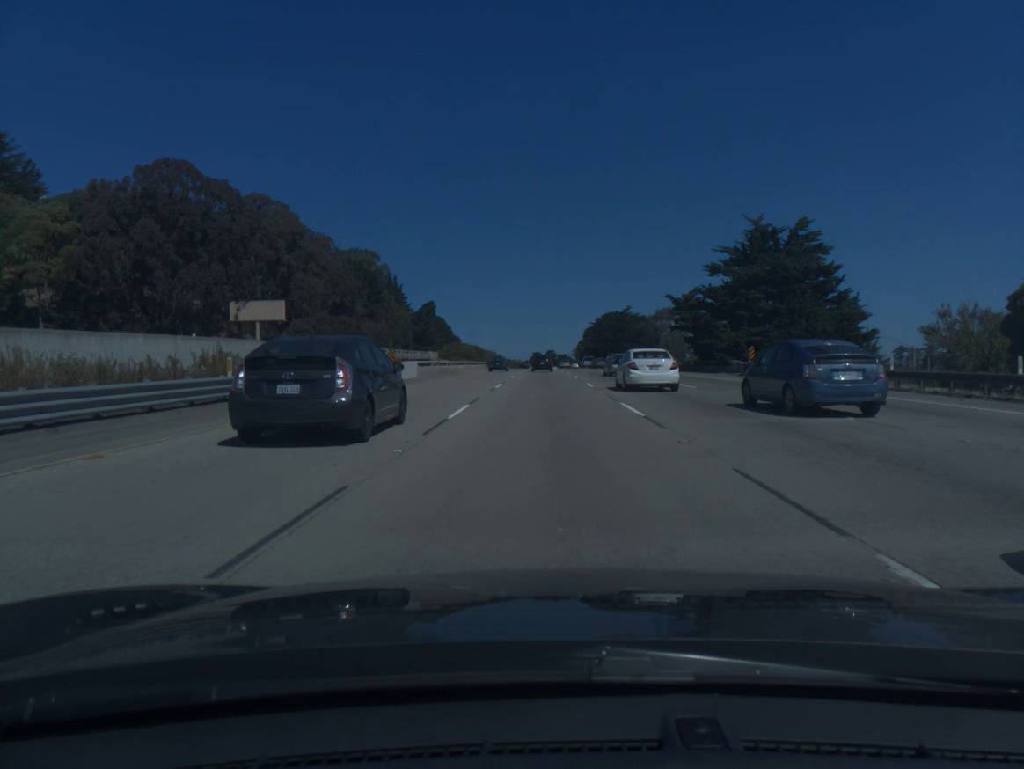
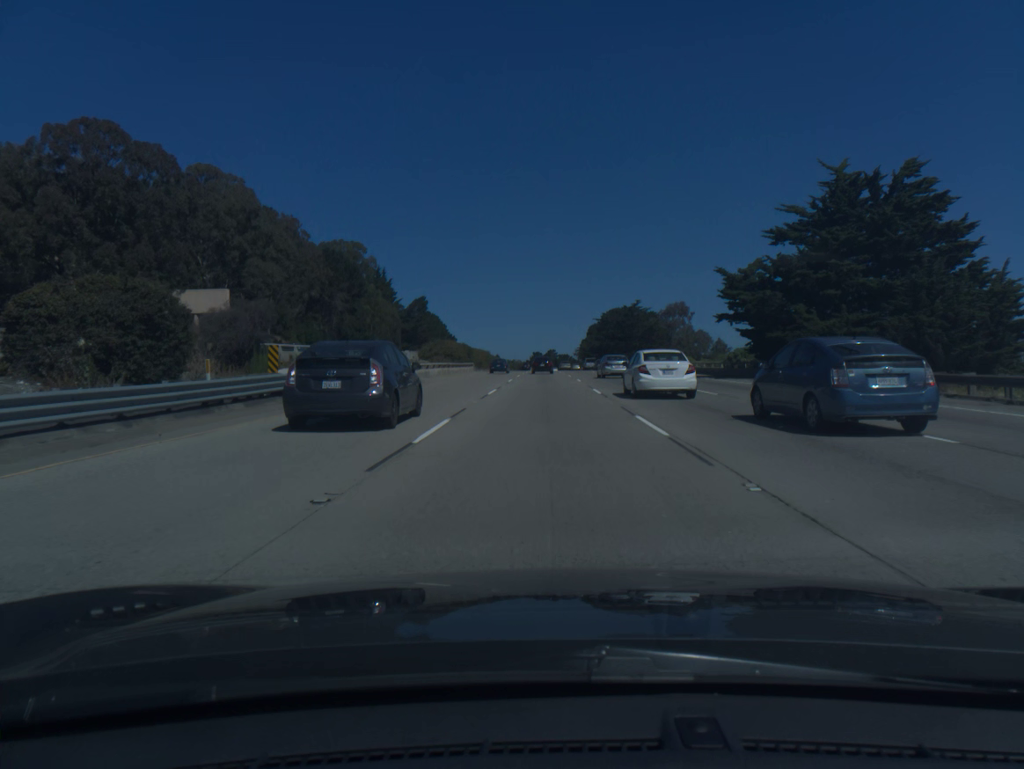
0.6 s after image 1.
(0.0, +18.2) m; 0°
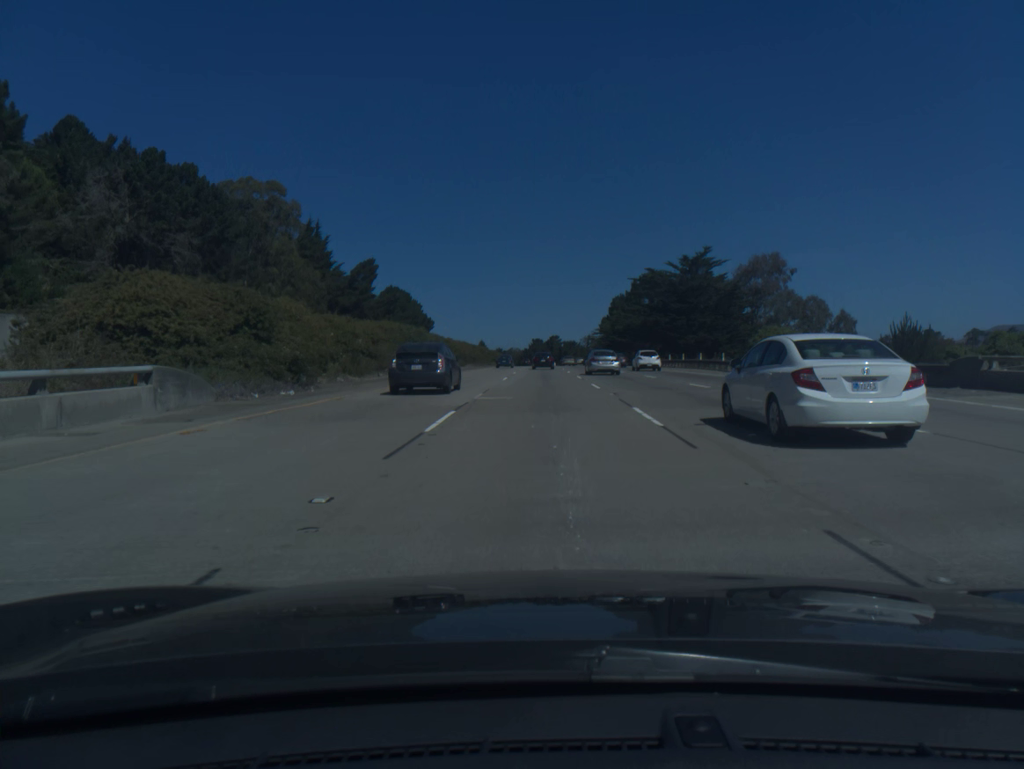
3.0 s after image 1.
(-0.2, +72.5) m; 0°
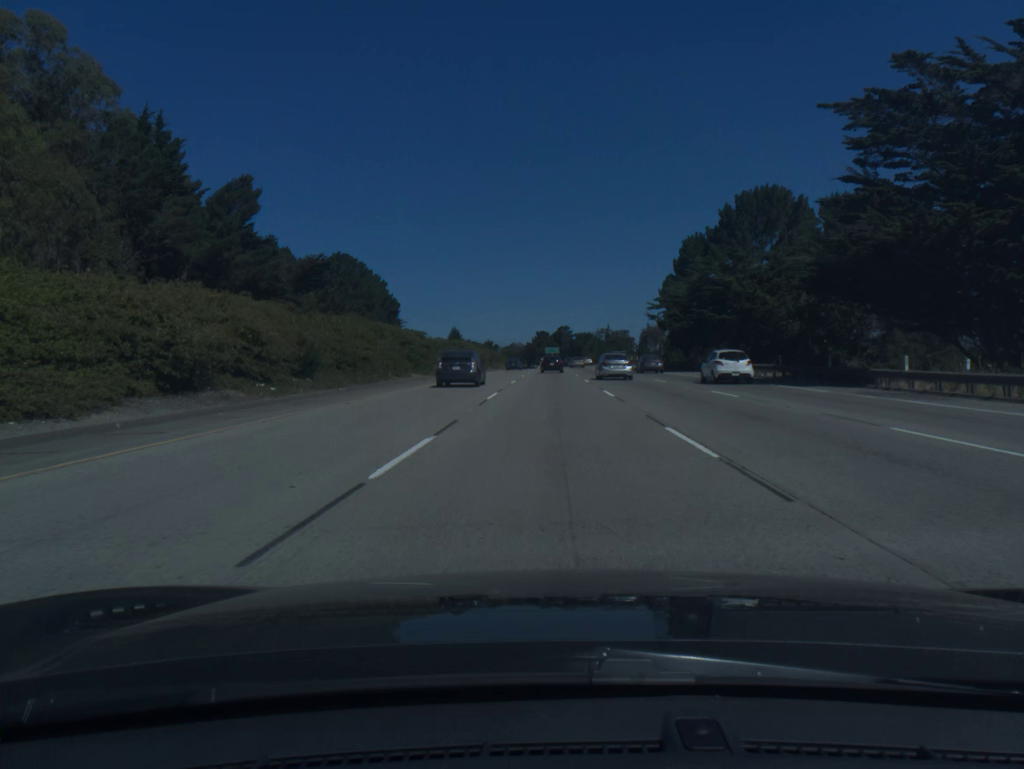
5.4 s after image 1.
(-0.3, +72.7) m; 0°
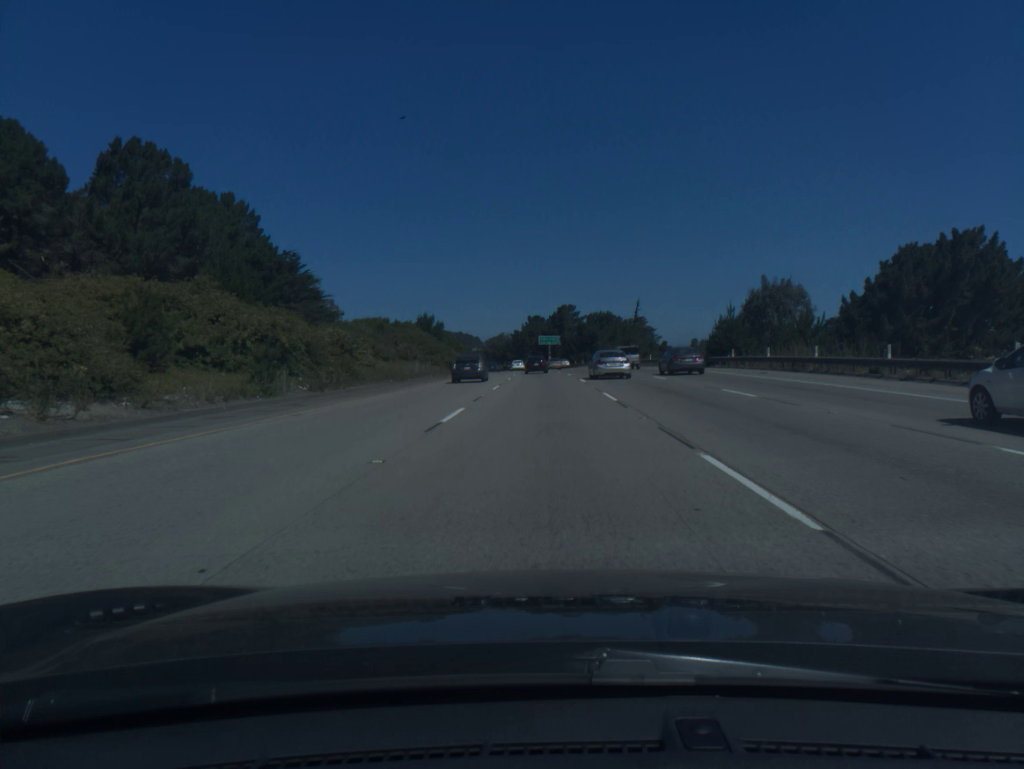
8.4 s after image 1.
(+0.5, +90.8) m; 0°
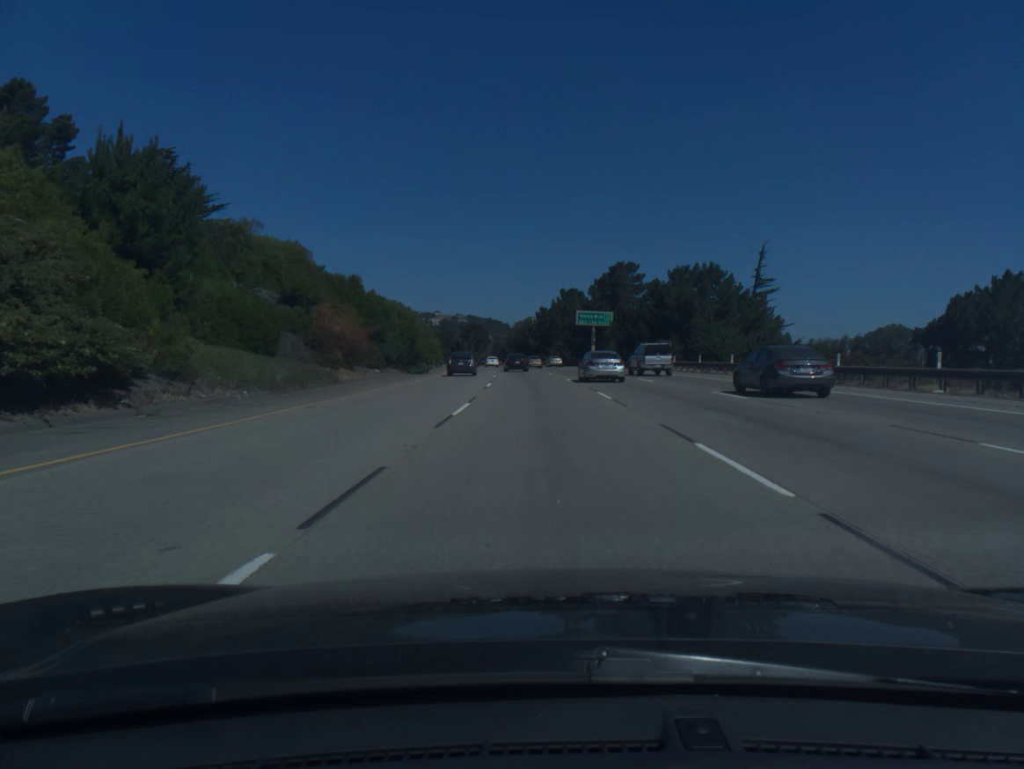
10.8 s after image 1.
(-1.1, +72.3) m; -2°
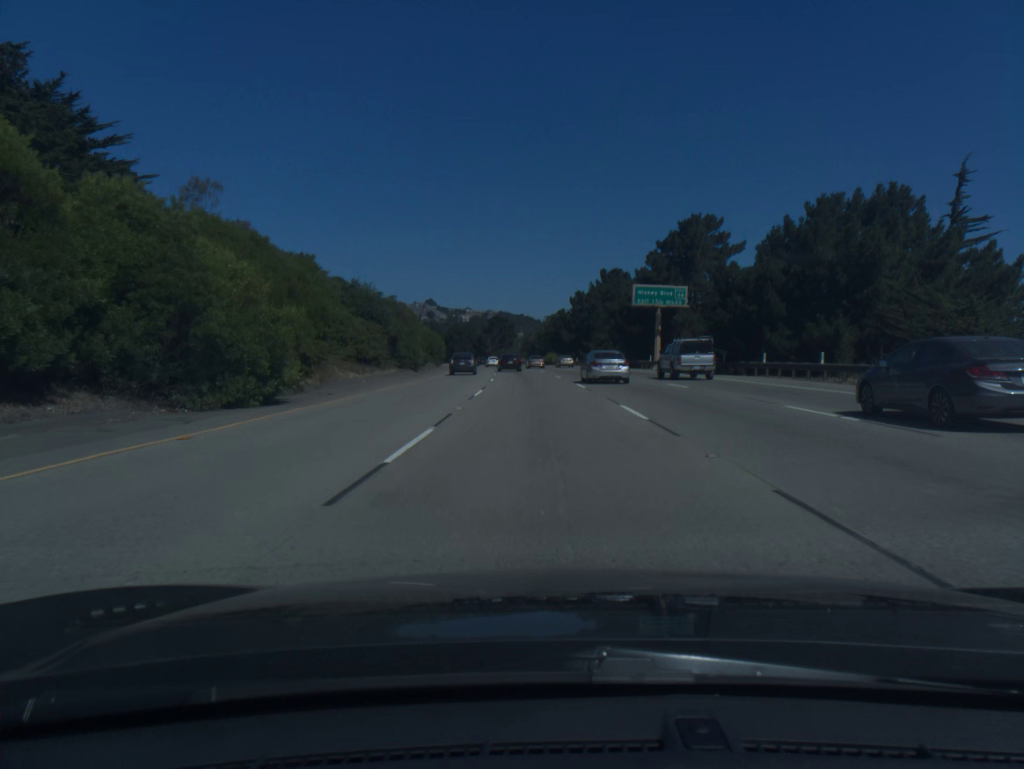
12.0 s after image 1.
(-0.7, +36.0) m; -2°
